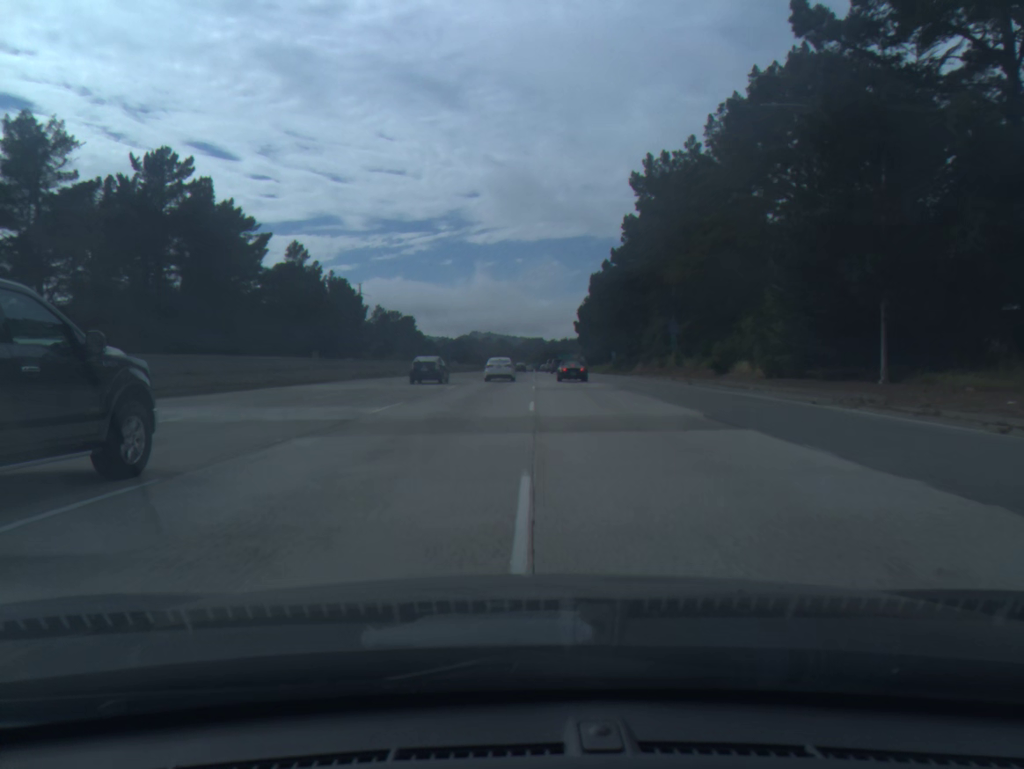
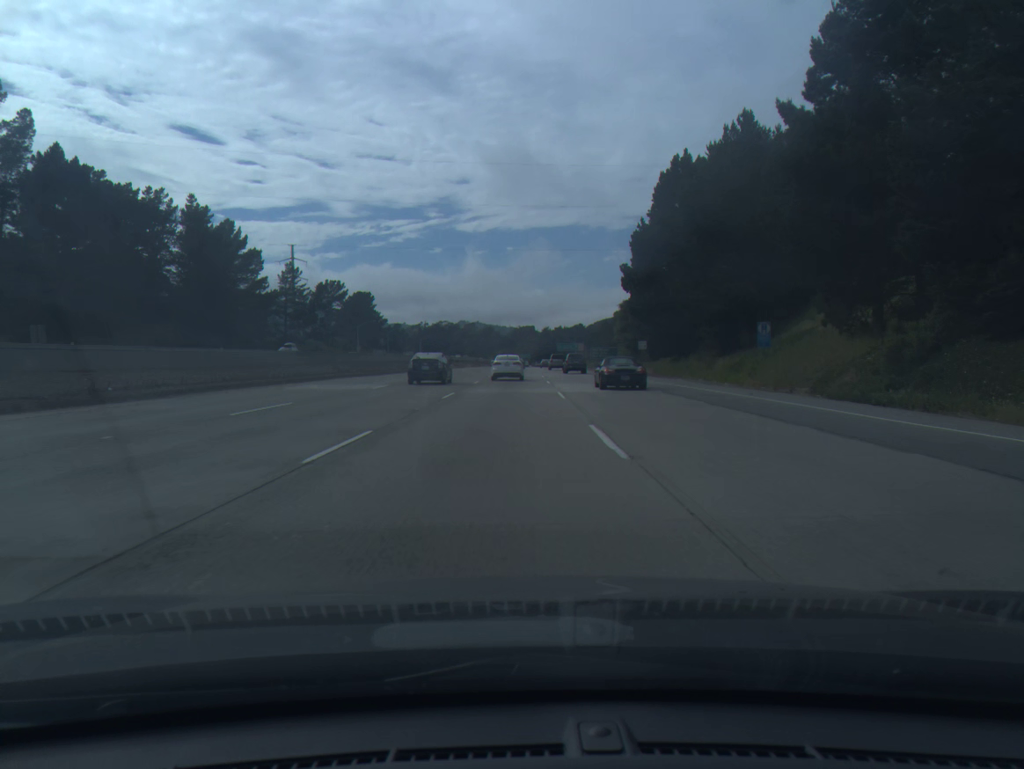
(+0.3, +82.6) m; +1°
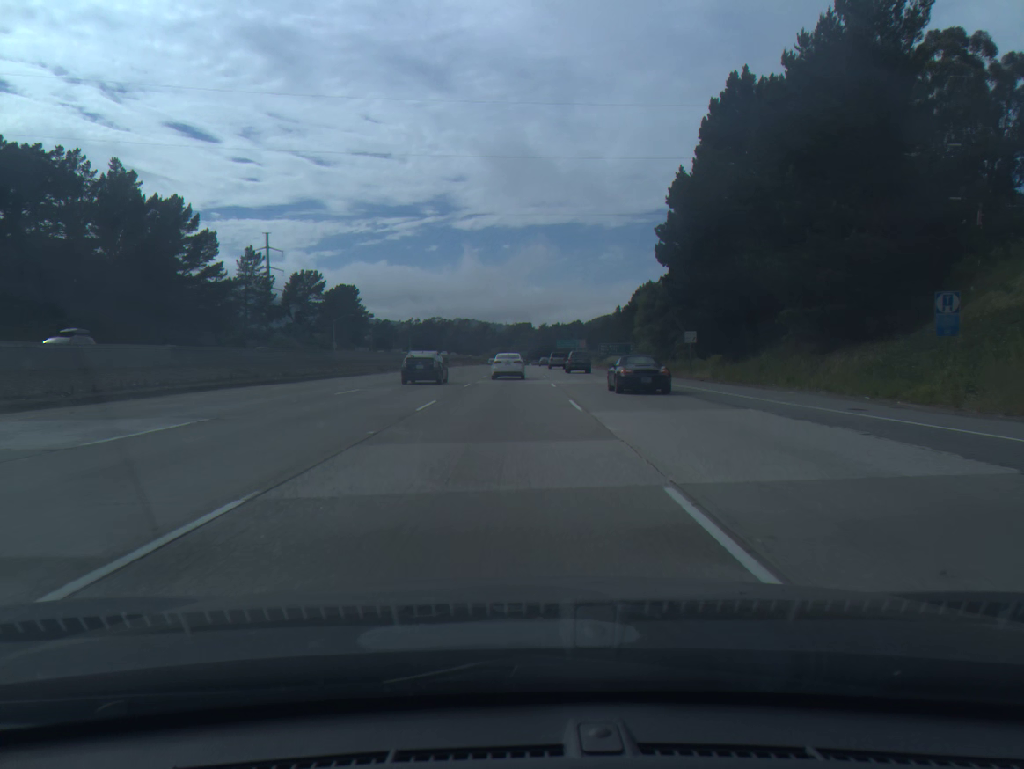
(+0.1, +20.8) m; 0°
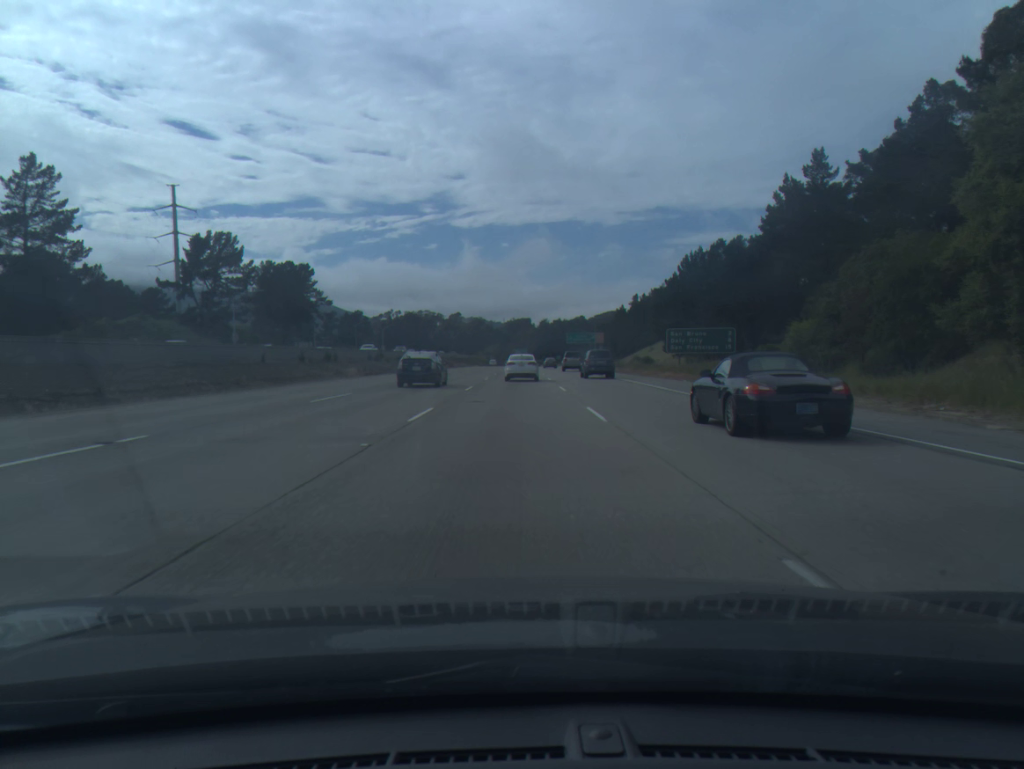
(+0.2, +61.3) m; 0°
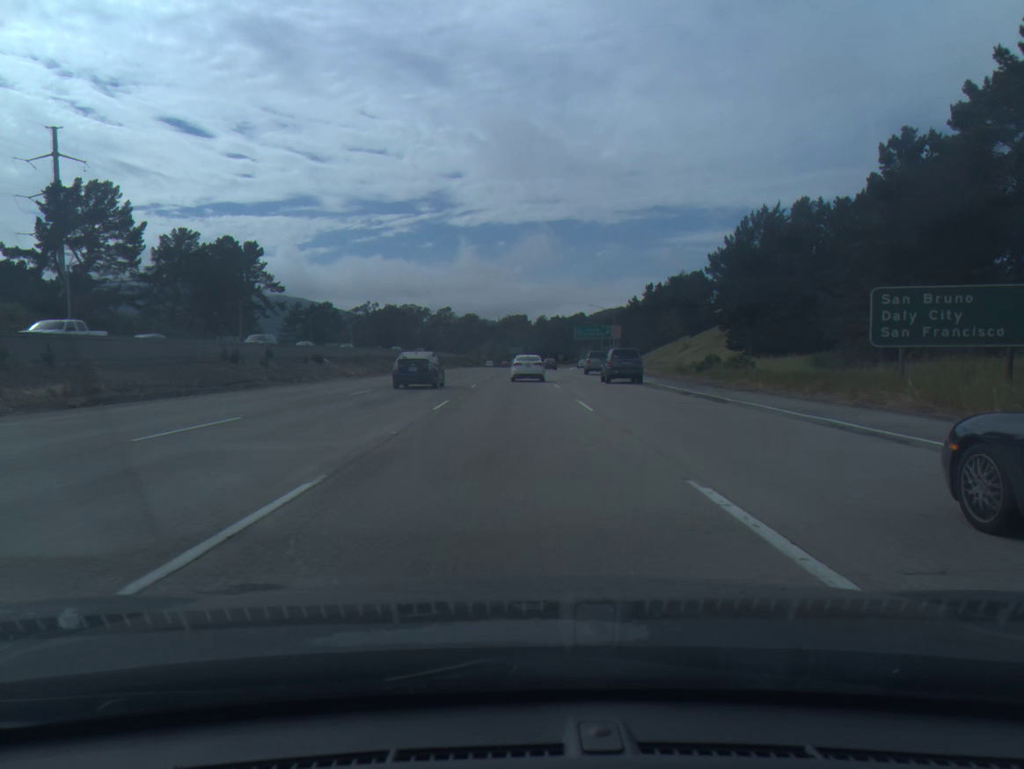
(0.0, +40.2) m; 0°
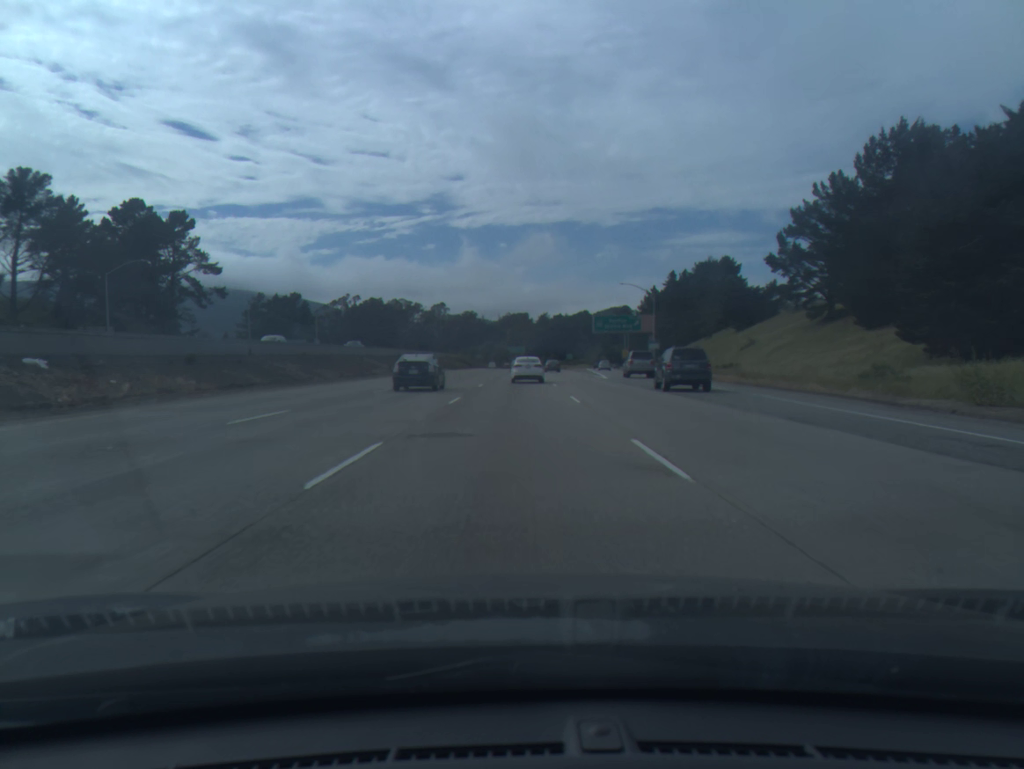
(+0.1, +40.3) m; 0°
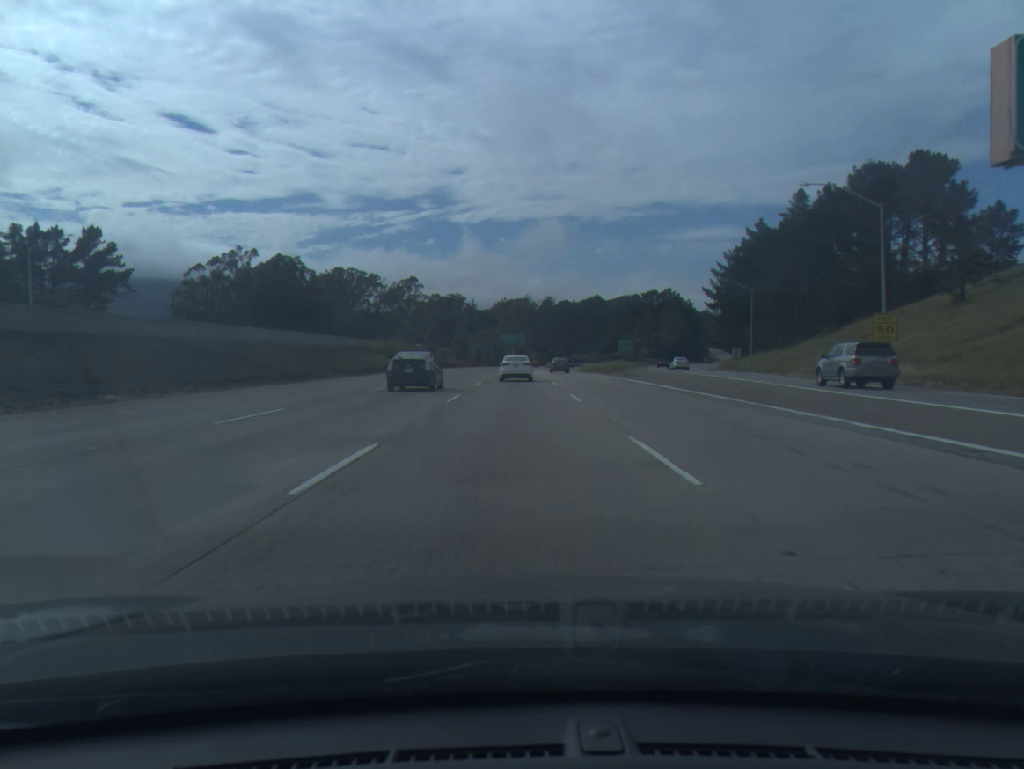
(+0.4, +102.7) m; 0°
